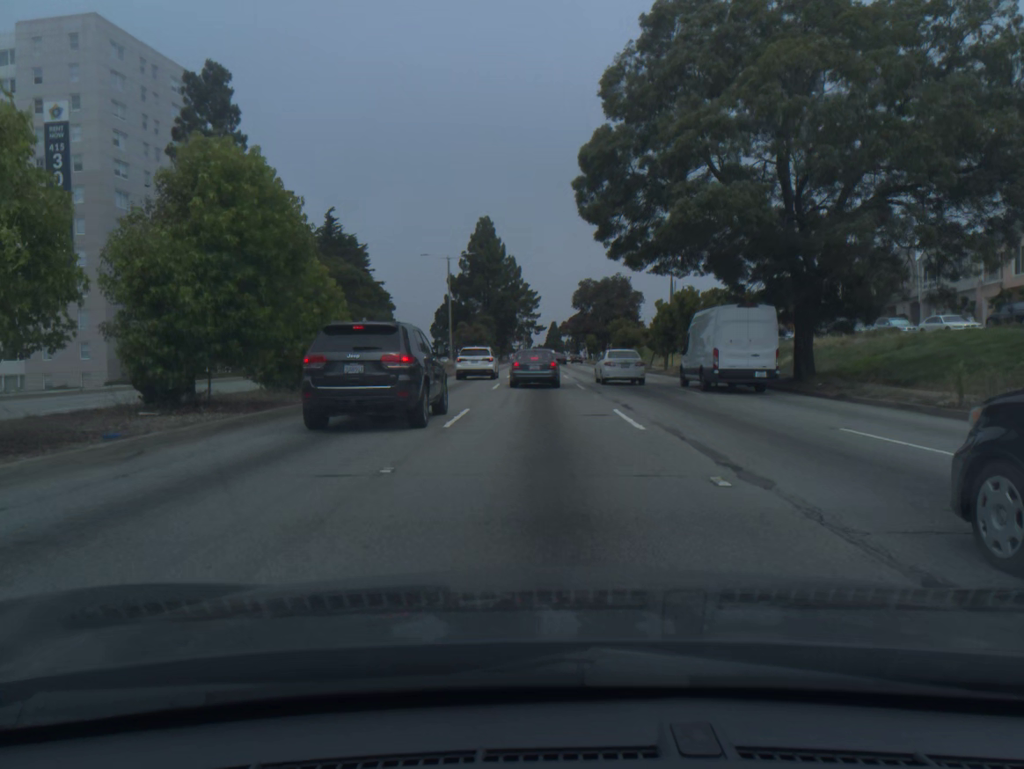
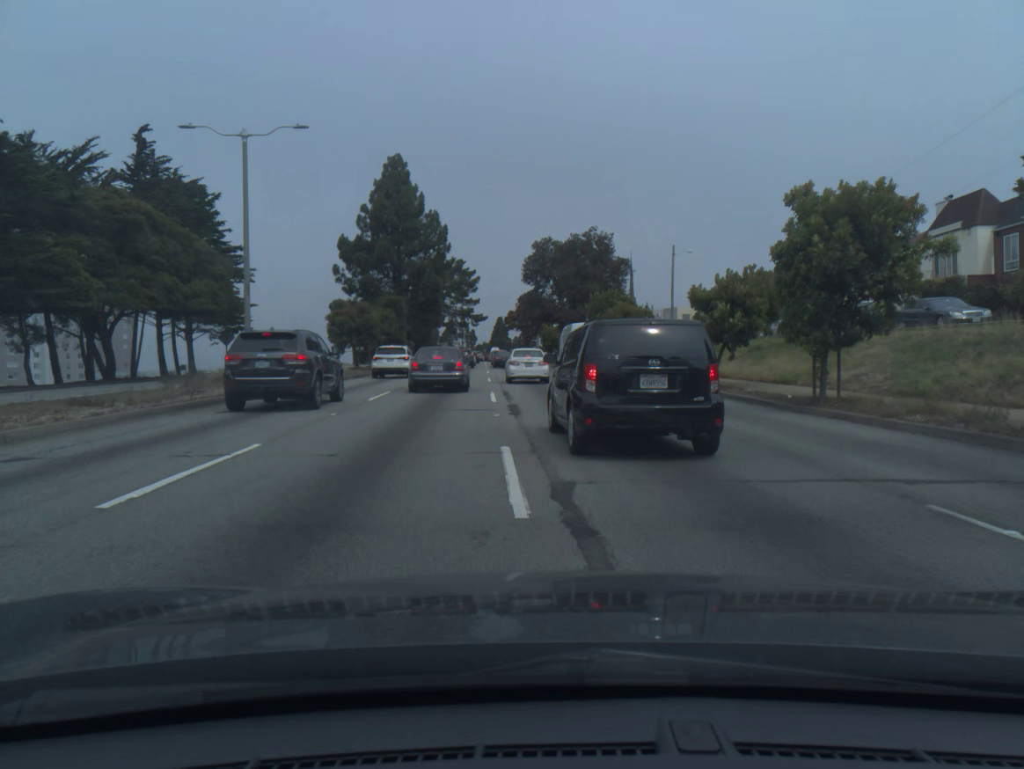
(+1.2, +36.2) m; +4°
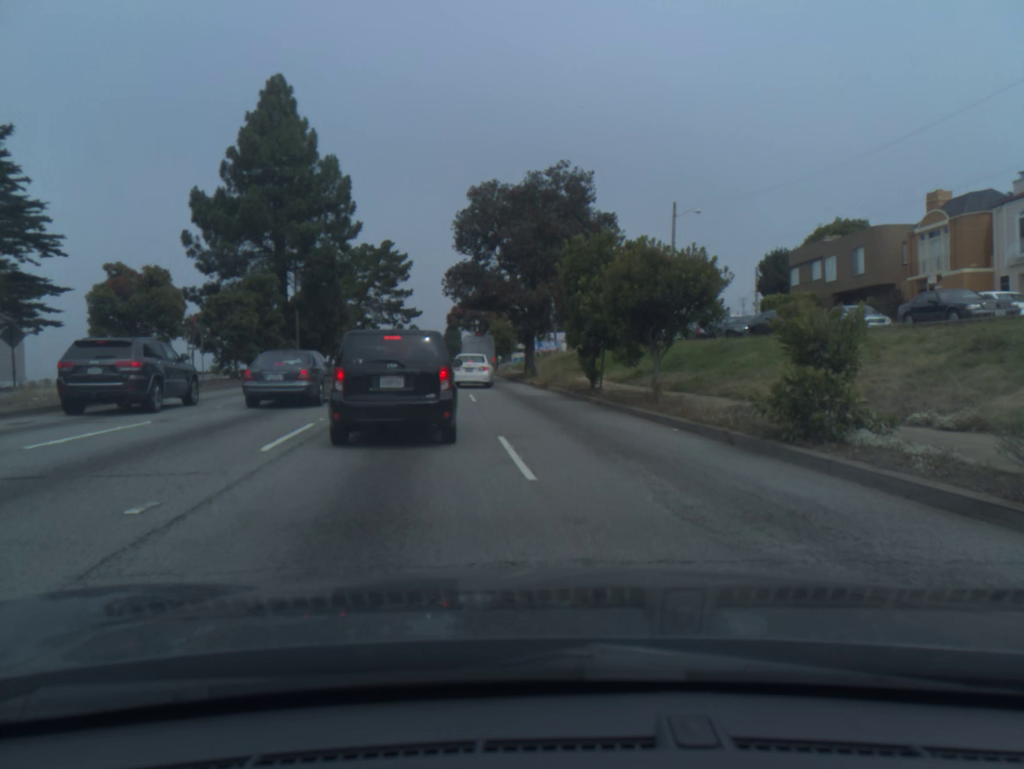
(+0.9, +24.1) m; +3°
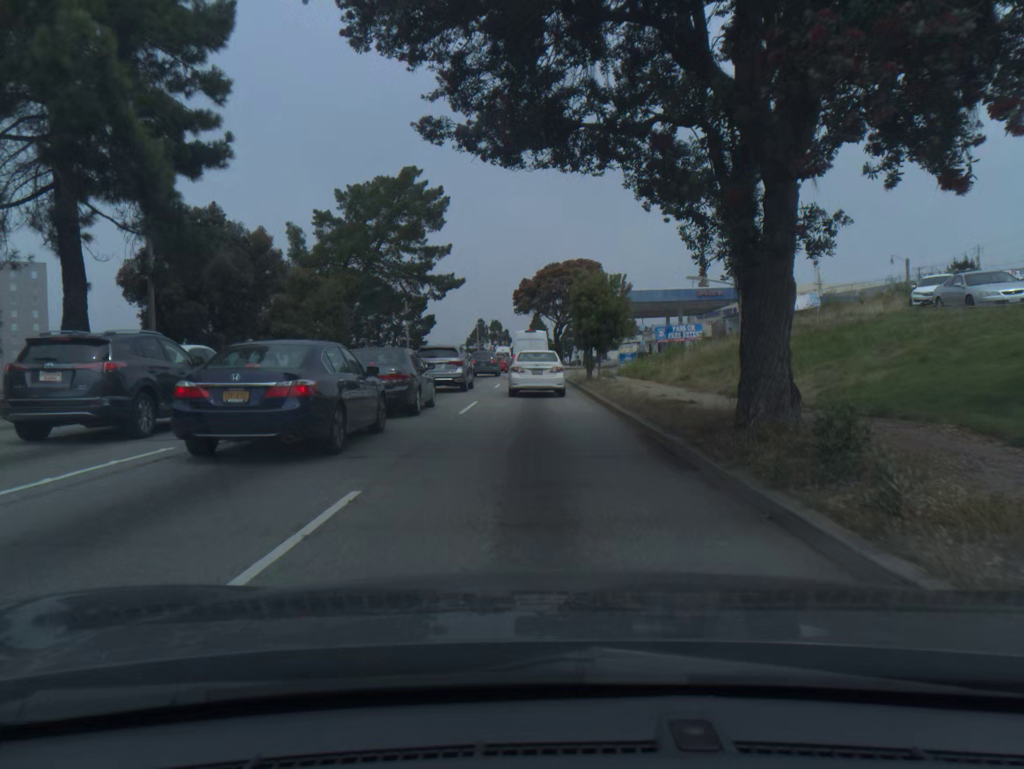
(-2.0, +35.0) m; -7°
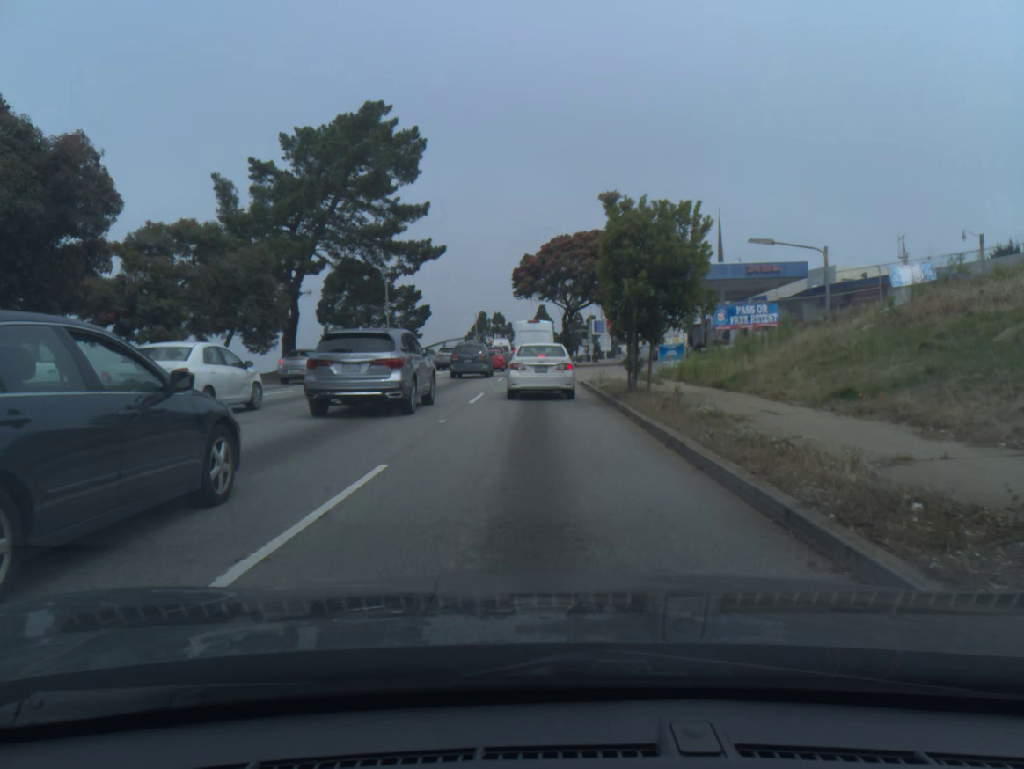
(0.0, +13.0) m; 0°
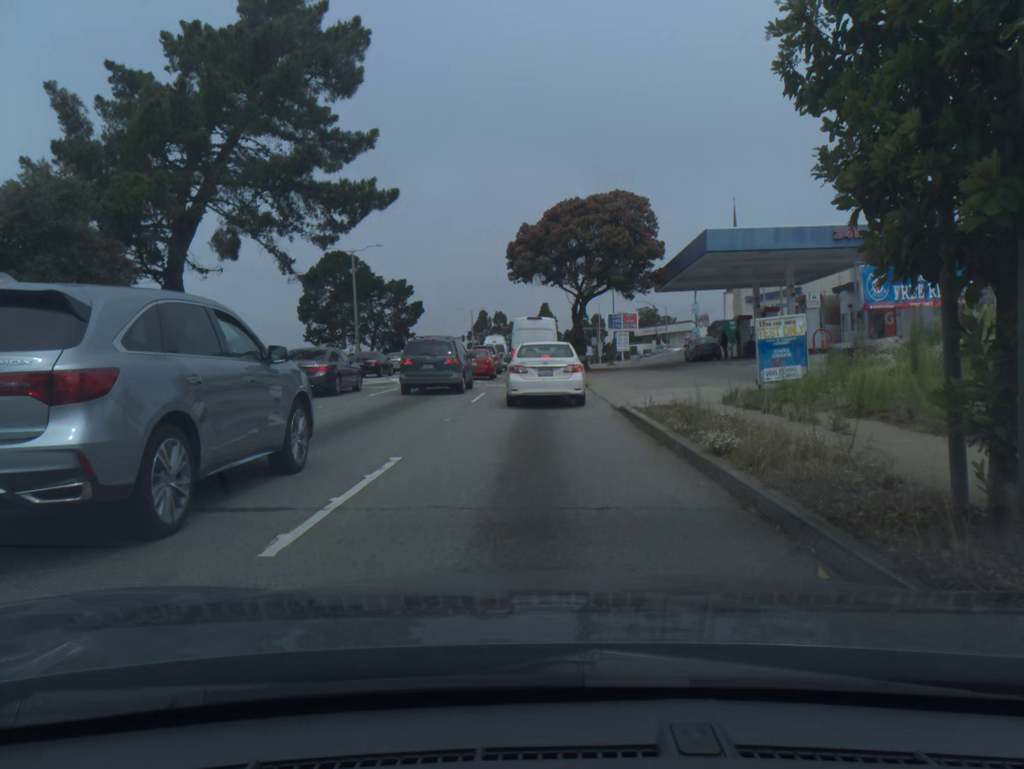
(0.0, +14.3) m; 0°
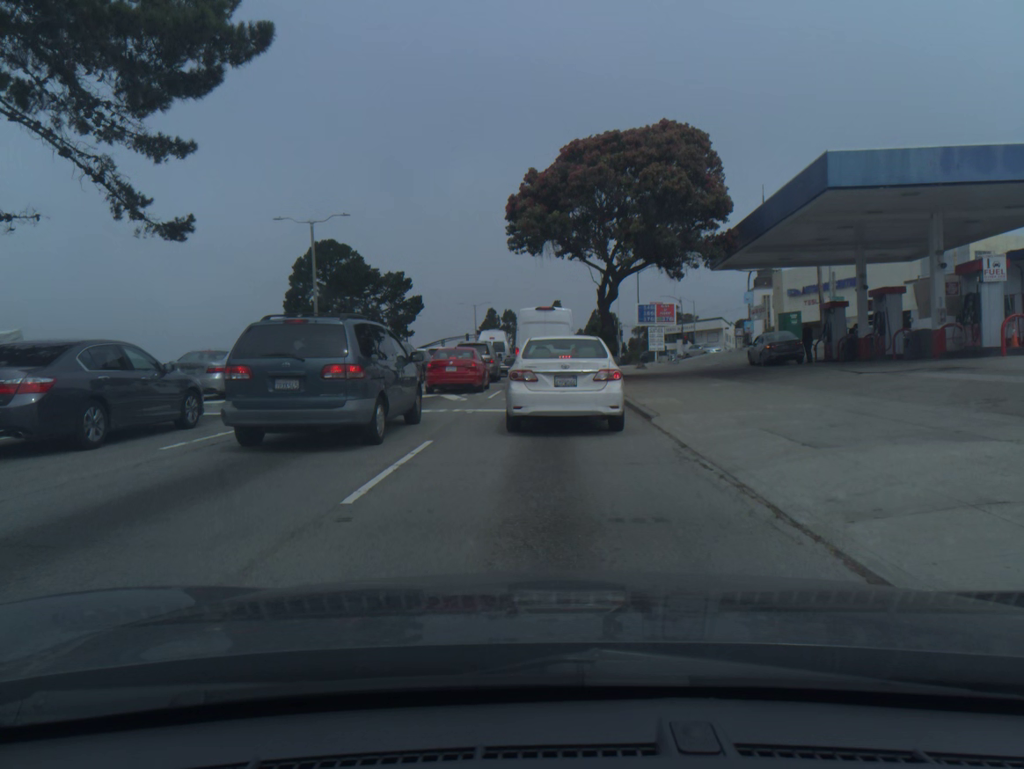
(-0.1, +13.3) m; -1°
